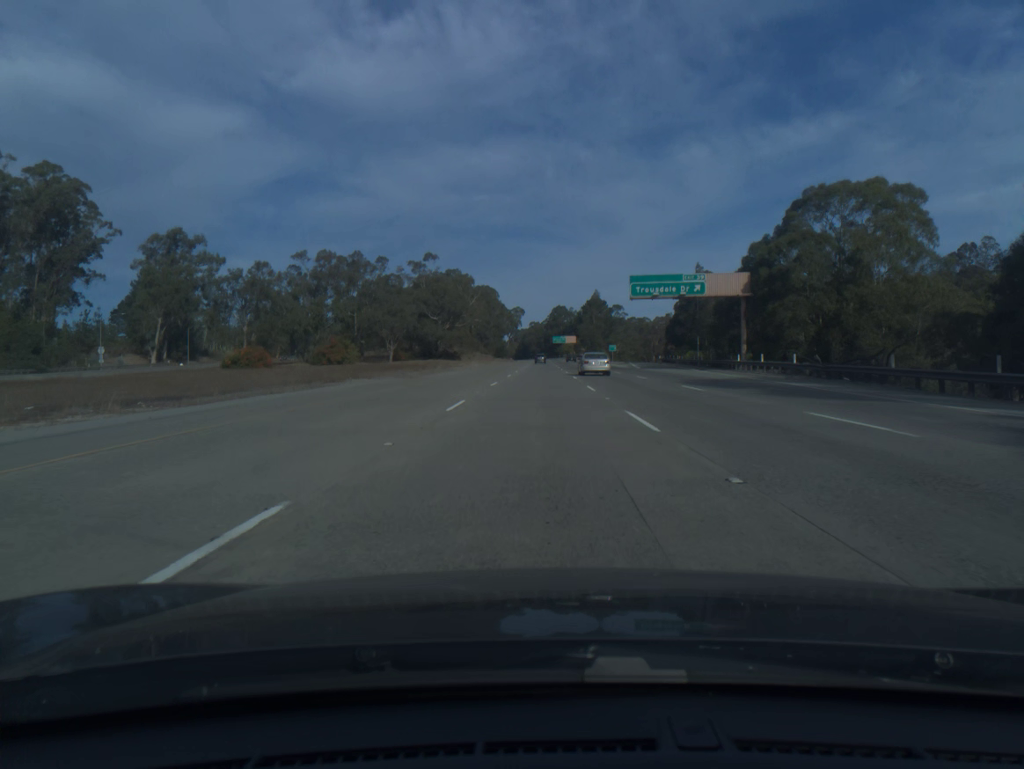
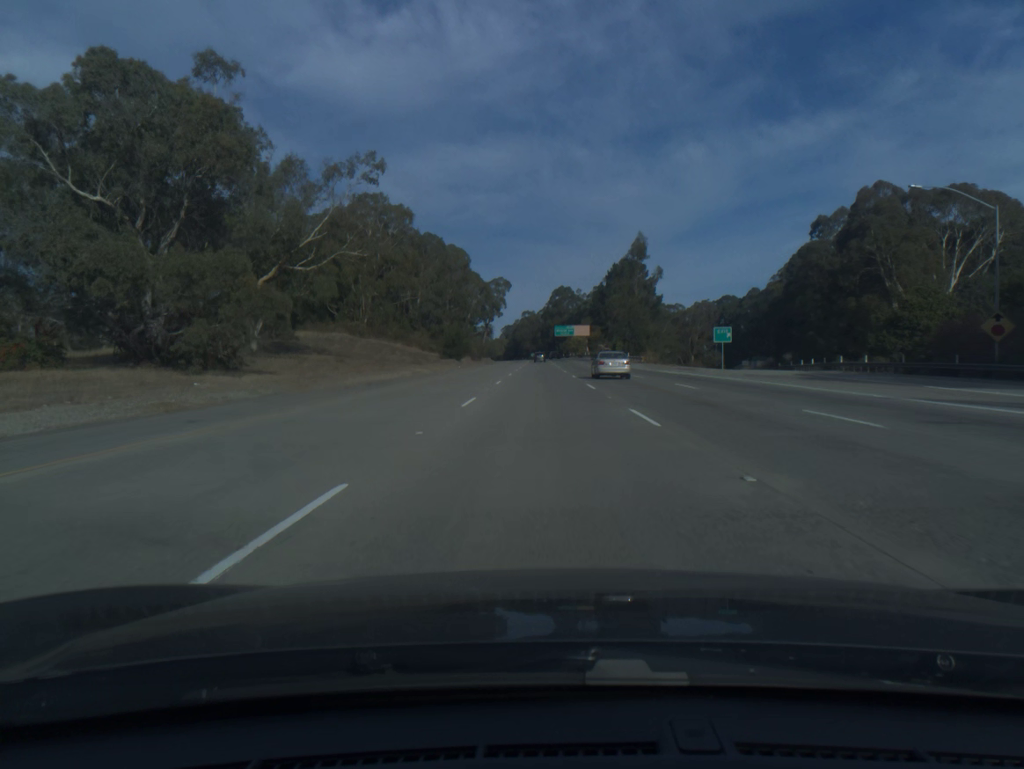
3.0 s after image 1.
(-0.2, +101.5) m; 0°
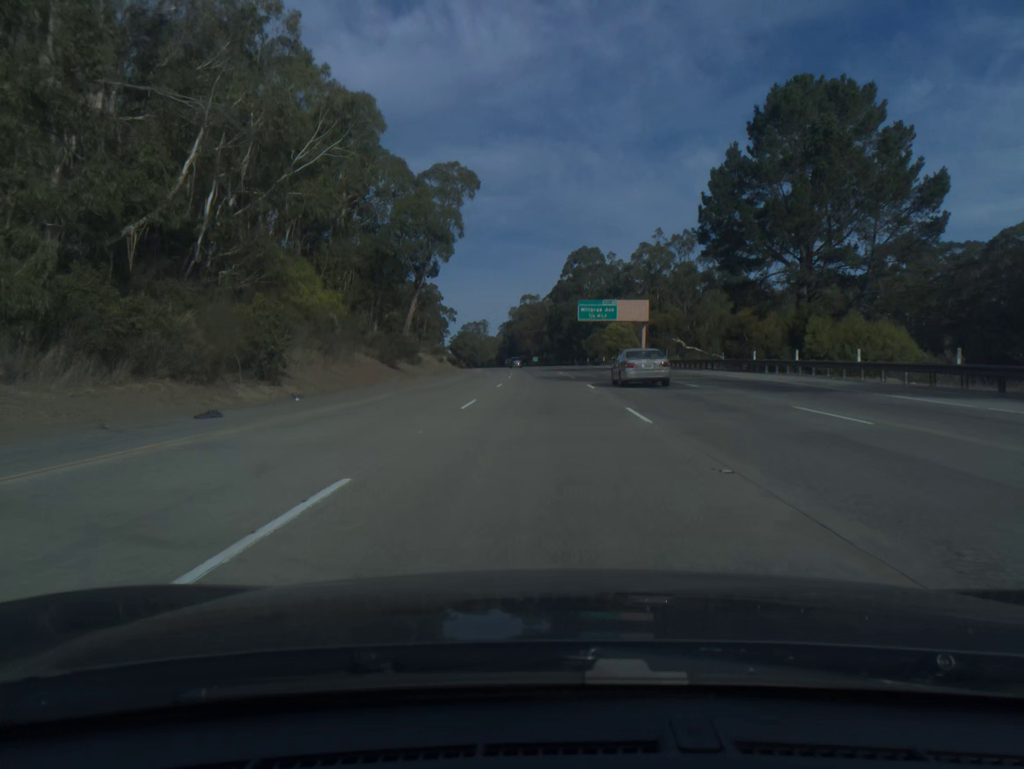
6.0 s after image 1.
(-0.2, +101.8) m; 0°
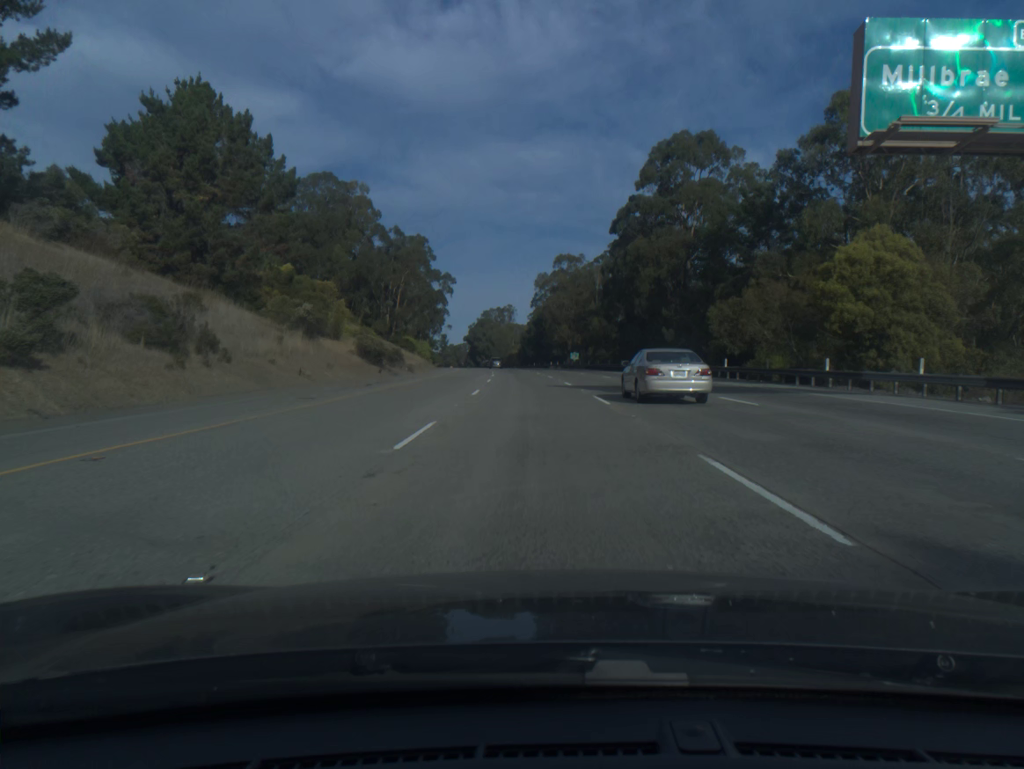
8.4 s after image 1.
(-1.0, +81.7) m; -2°
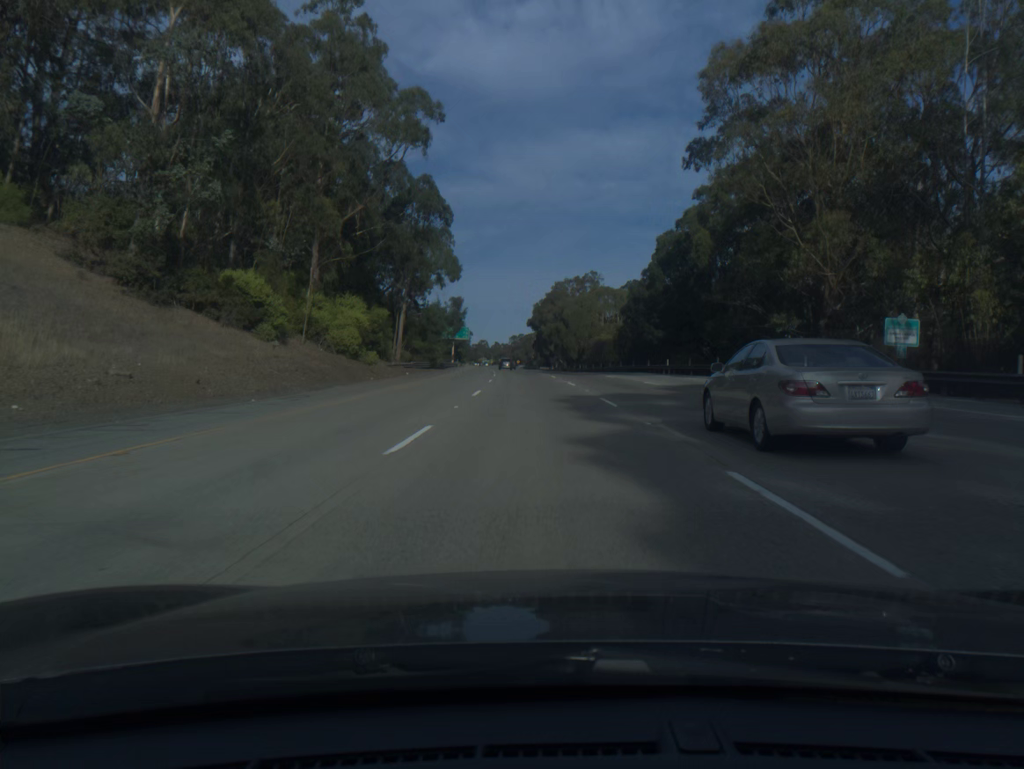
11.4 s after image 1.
(-5.4, +102.5) m; -6°
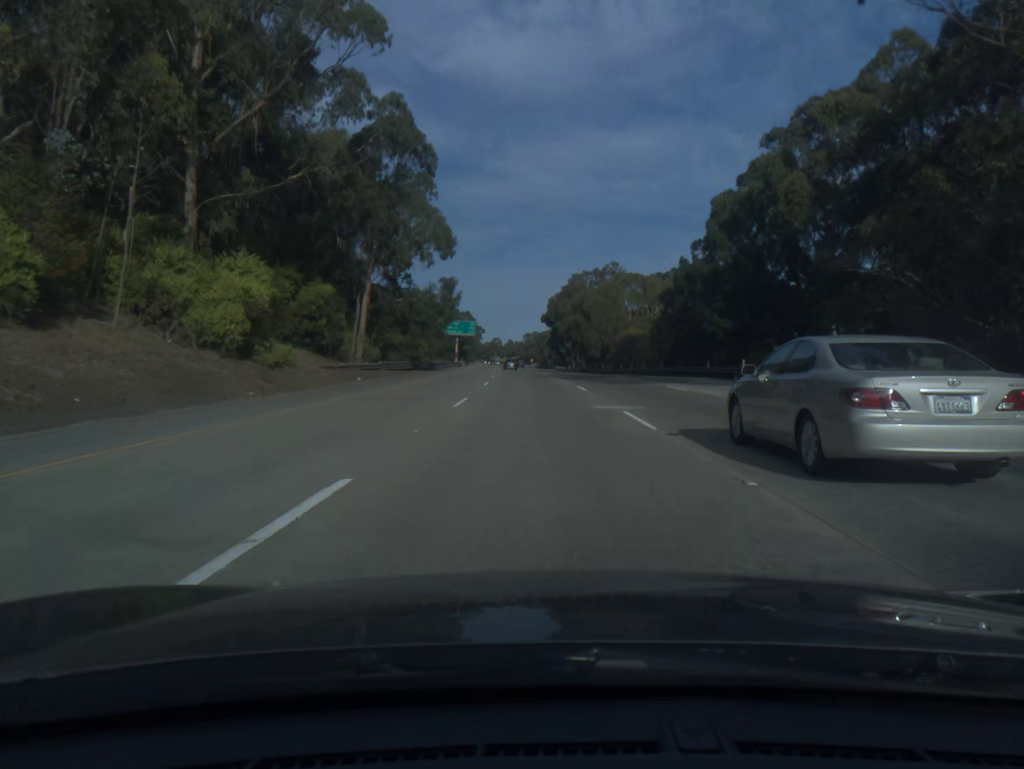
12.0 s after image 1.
(-0.2, +20.6) m; -1°
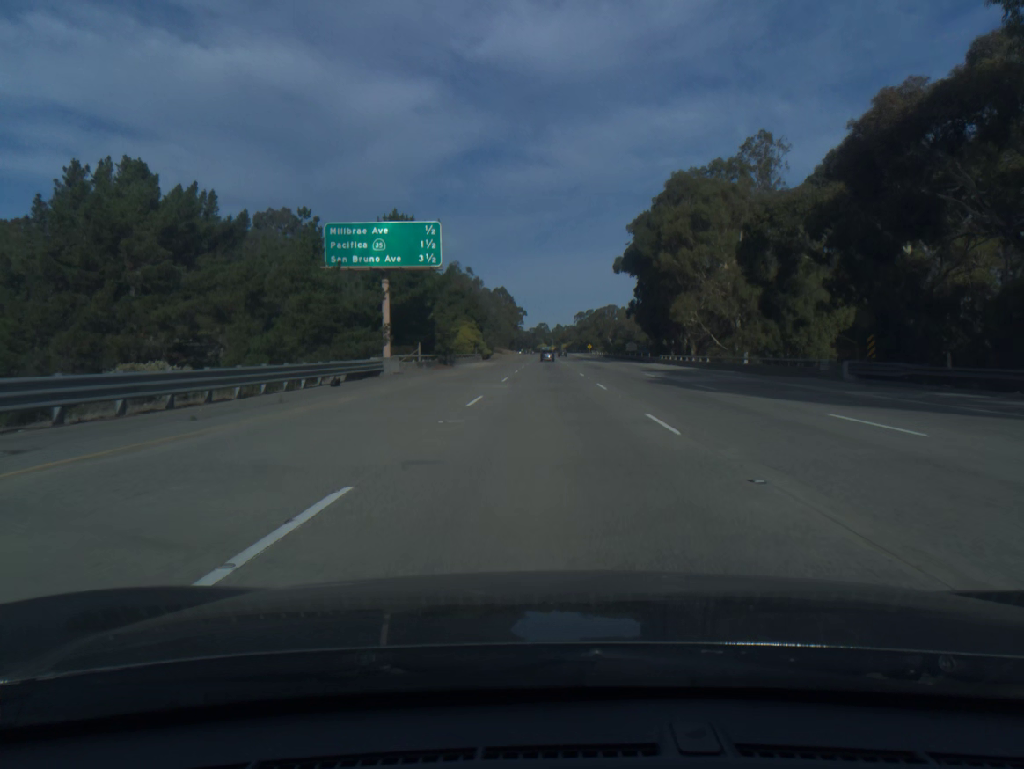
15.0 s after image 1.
(-4.2, +103.0) m; -4°
